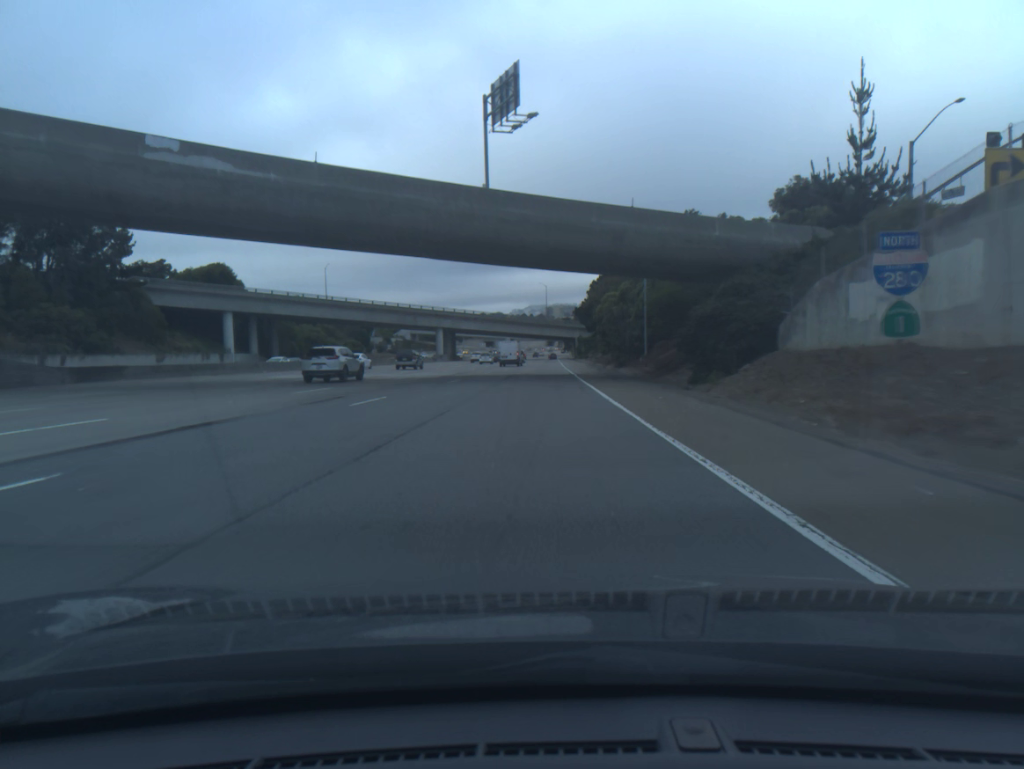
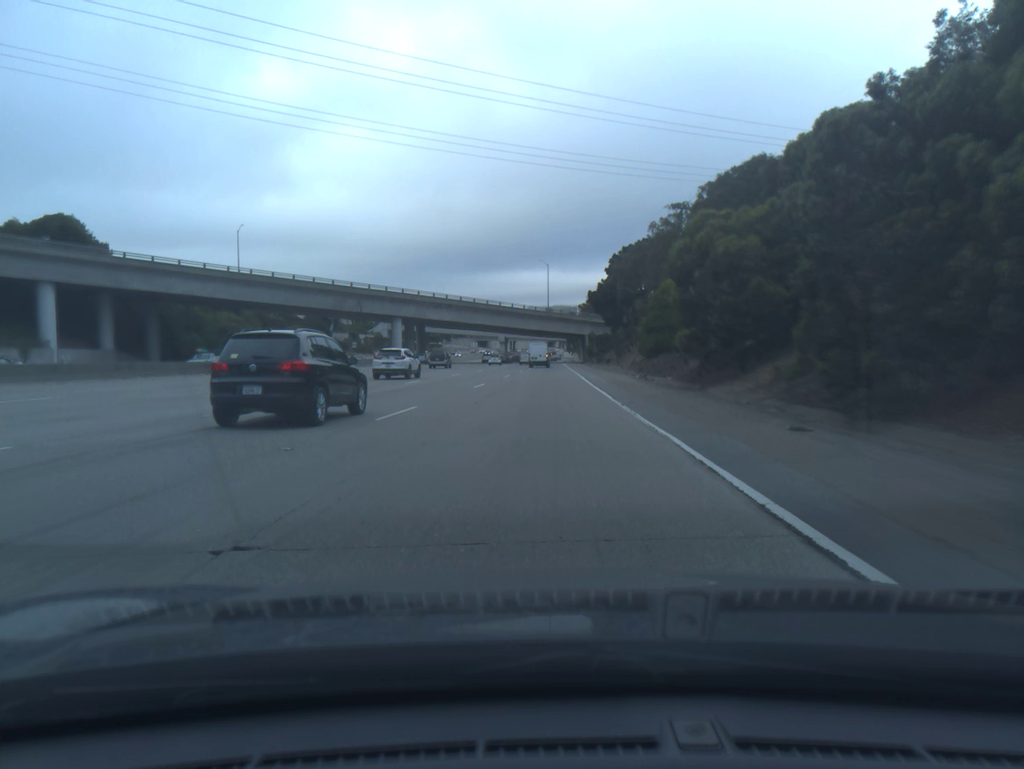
(+0.1, +48.1) m; 0°
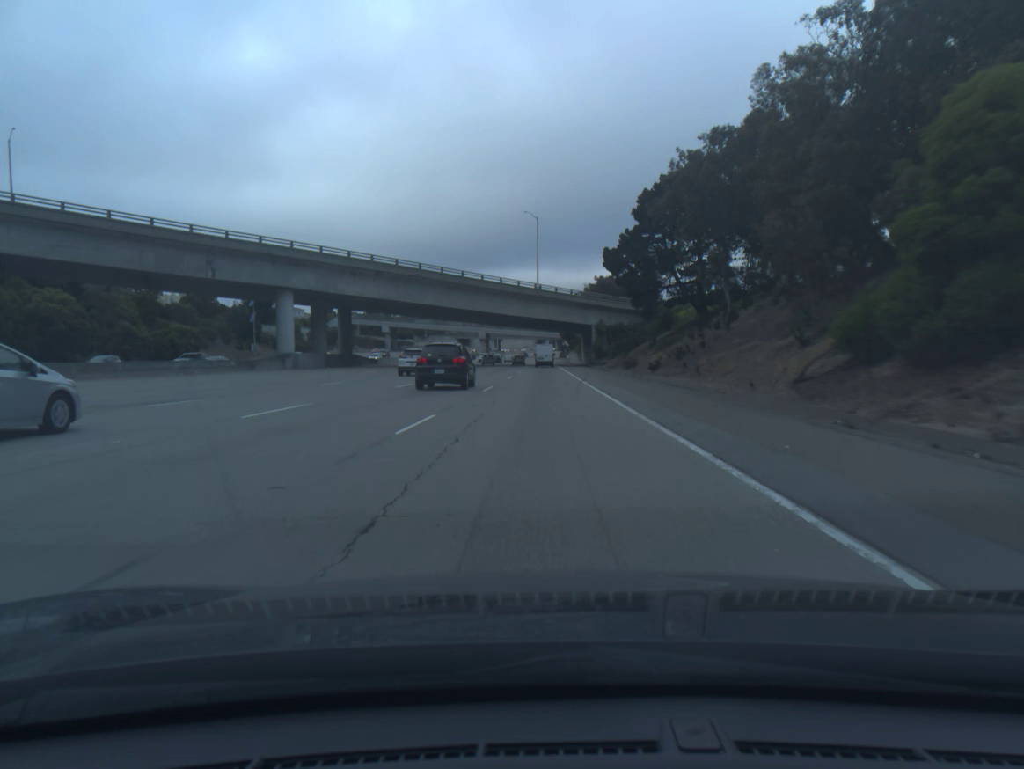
(+0.4, +47.9) m; +1°
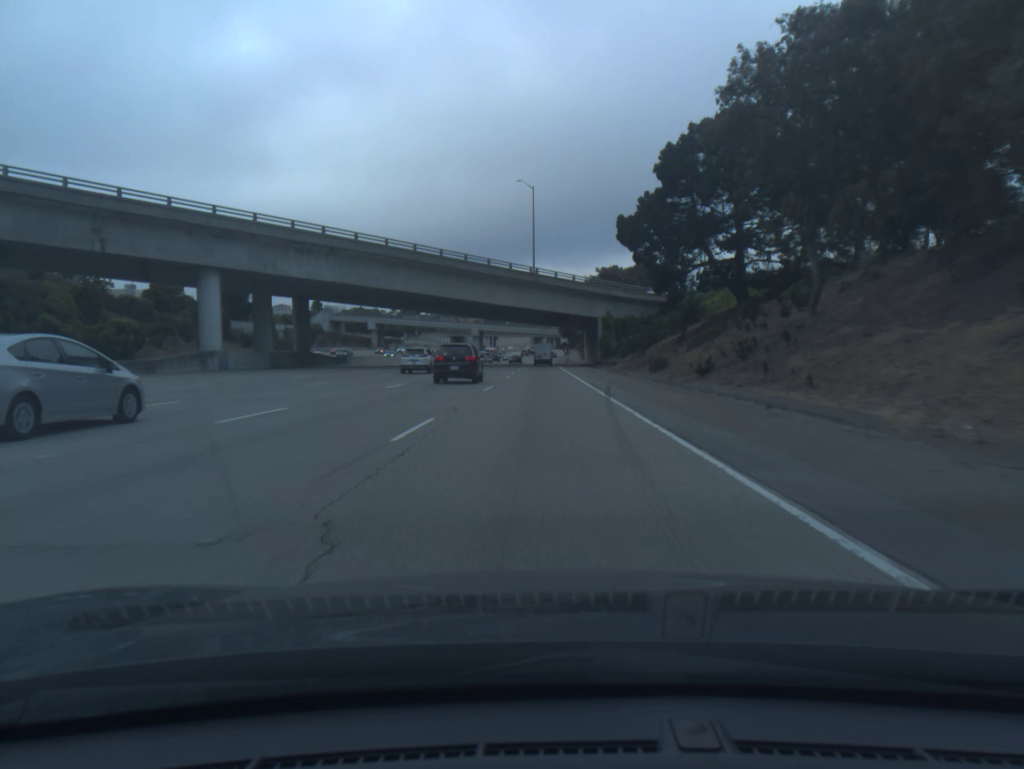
(0.0, +16.0) m; 0°
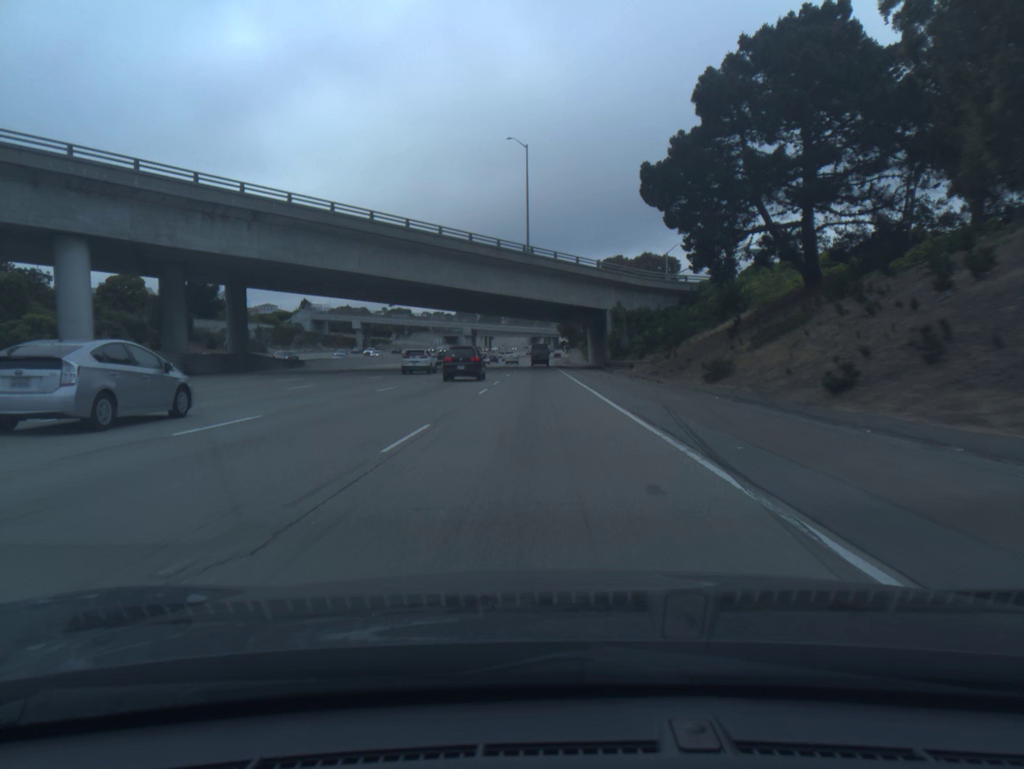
(0.0, +16.0) m; 0°
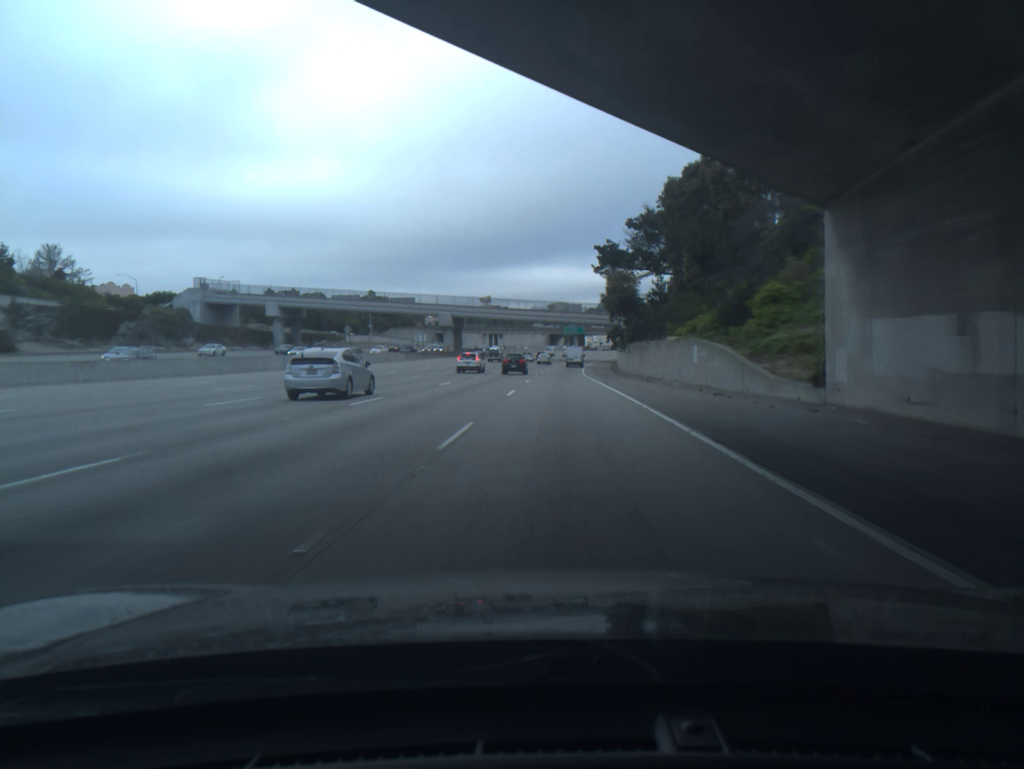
(-0.8, +80.7) m; -1°
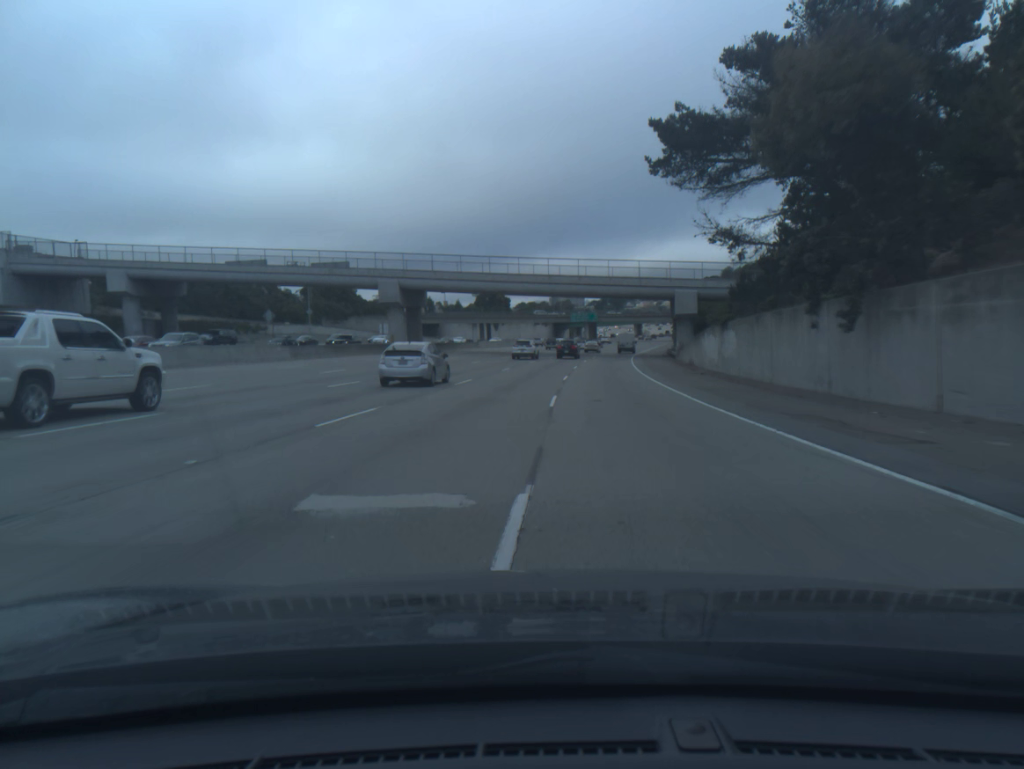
(-0.2, +50.8) m; 0°
